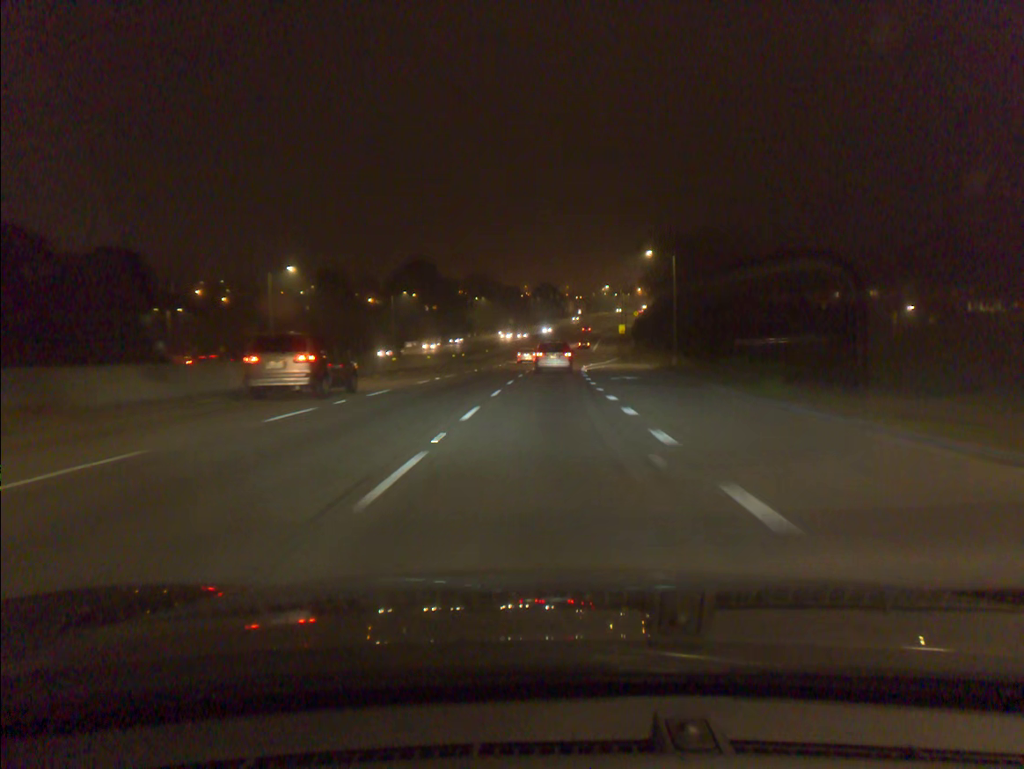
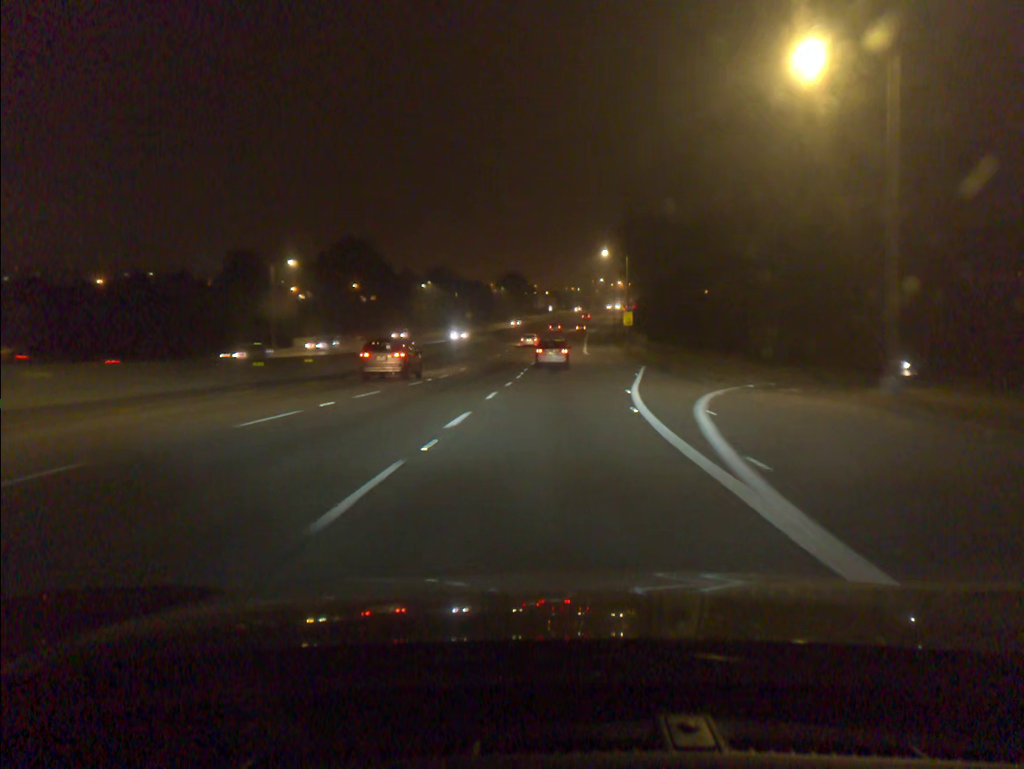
(+0.9, +45.3) m; +2°
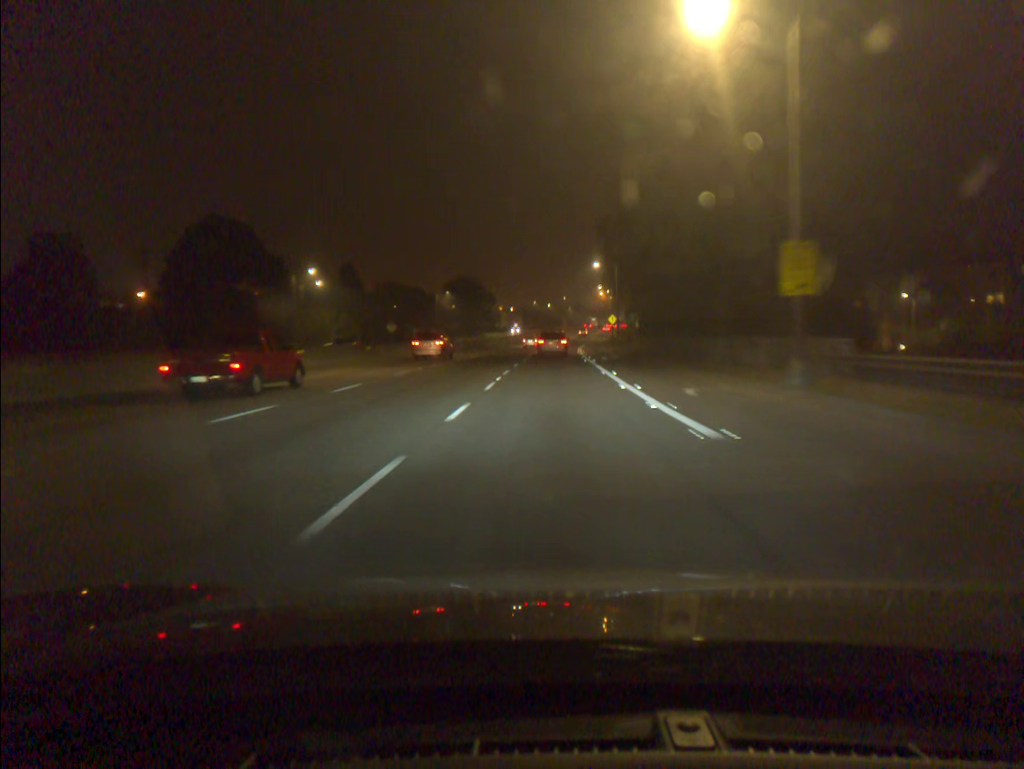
(+1.5, +59.1) m; +2°
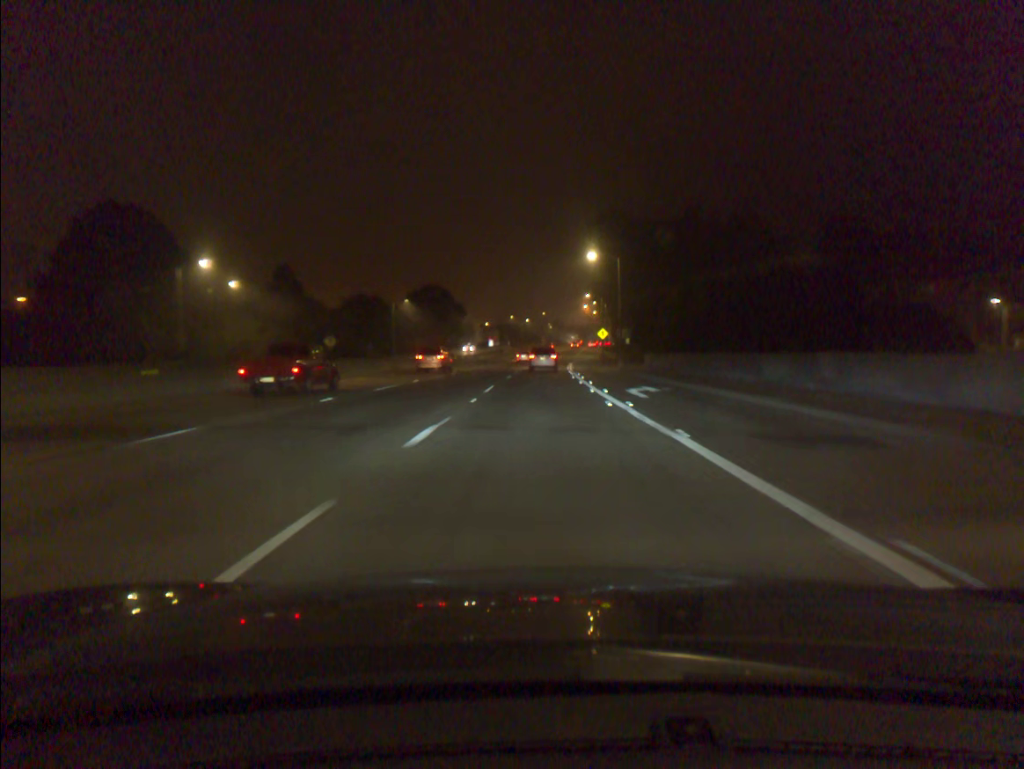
(+0.3, +24.2) m; +1°
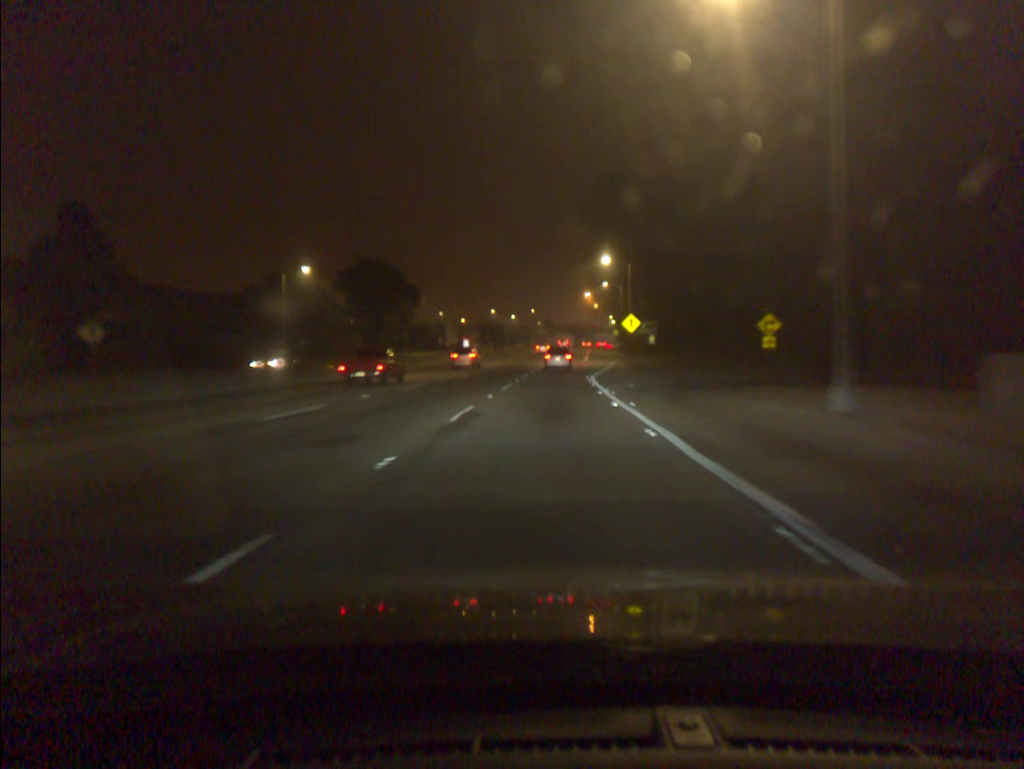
(+0.4, +49.4) m; +1°
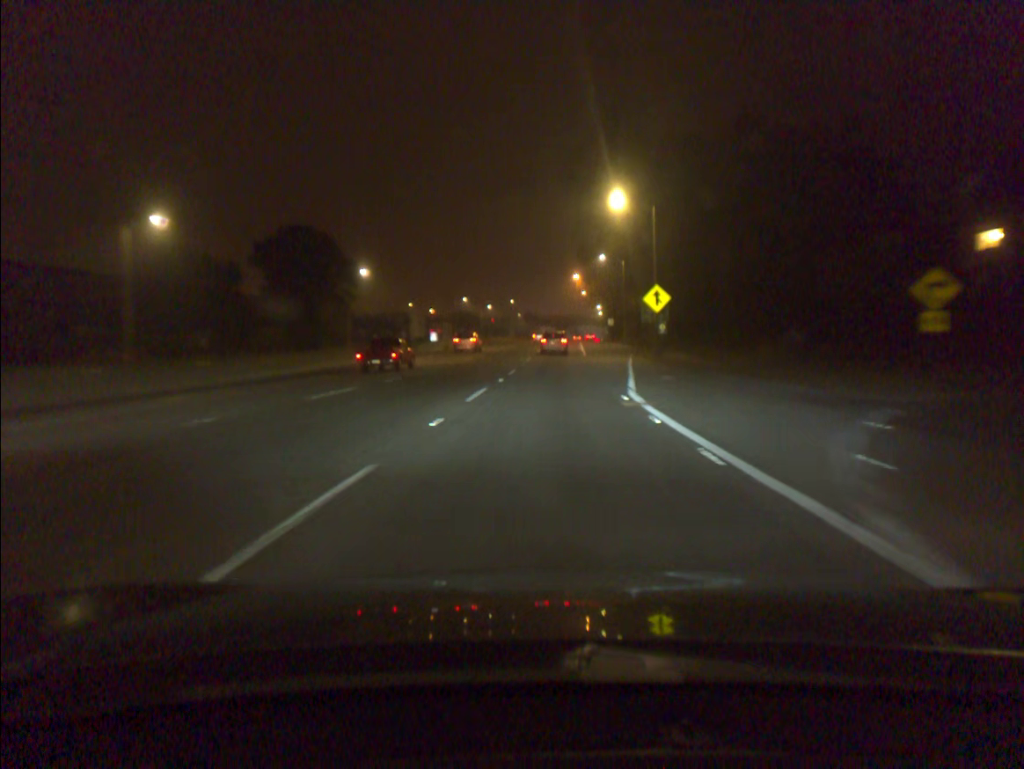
(+0.3, +25.6) m; +1°
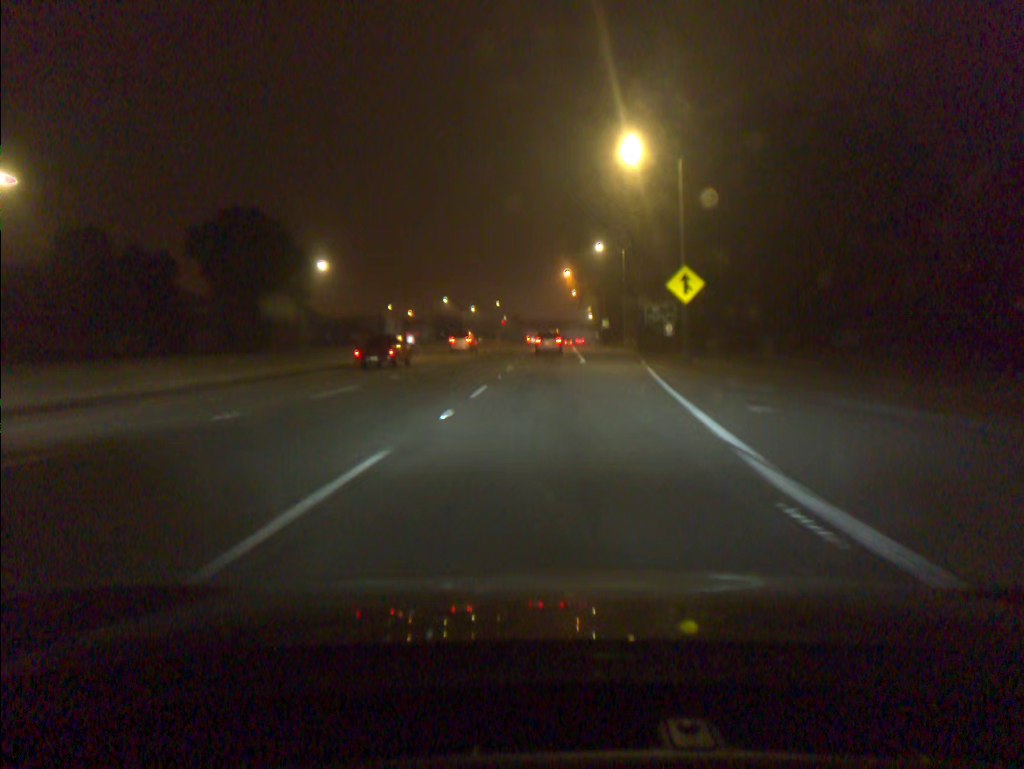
(+0.1, +12.9) m; +1°
